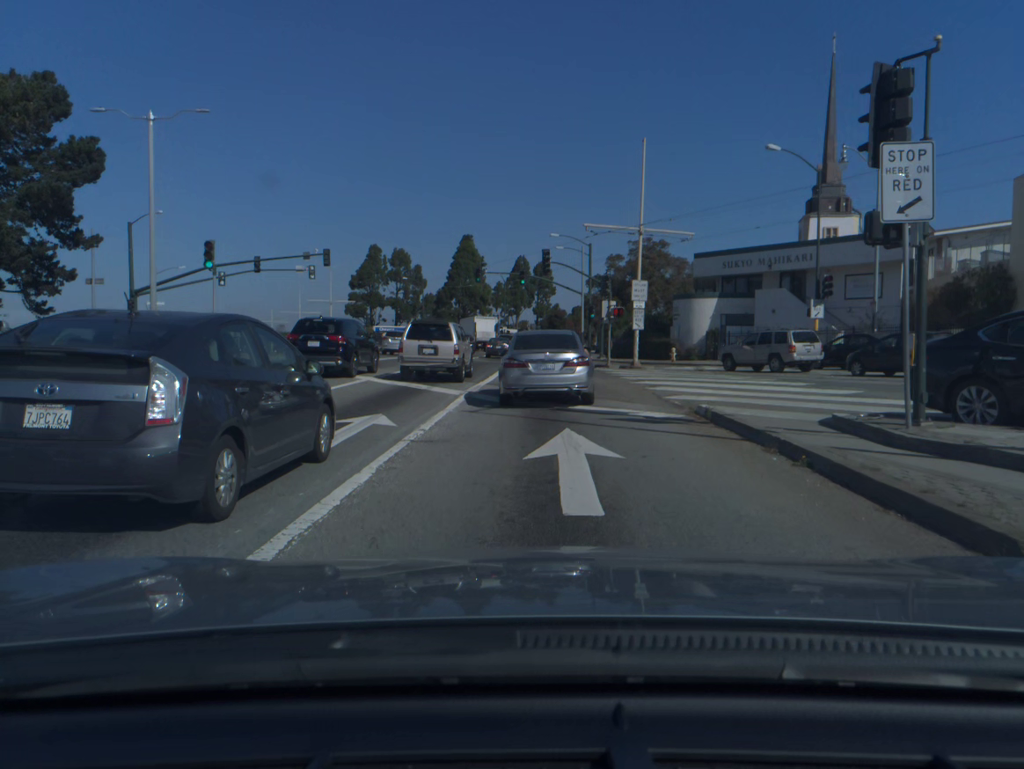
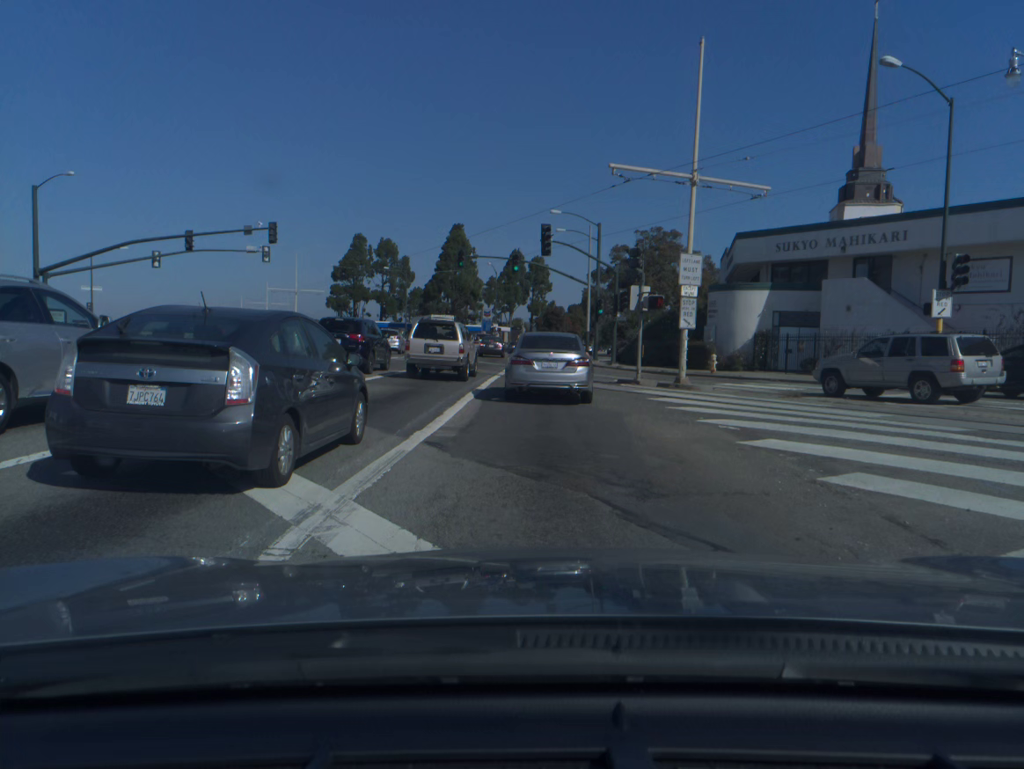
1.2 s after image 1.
(0.0, +12.0) m; +1°
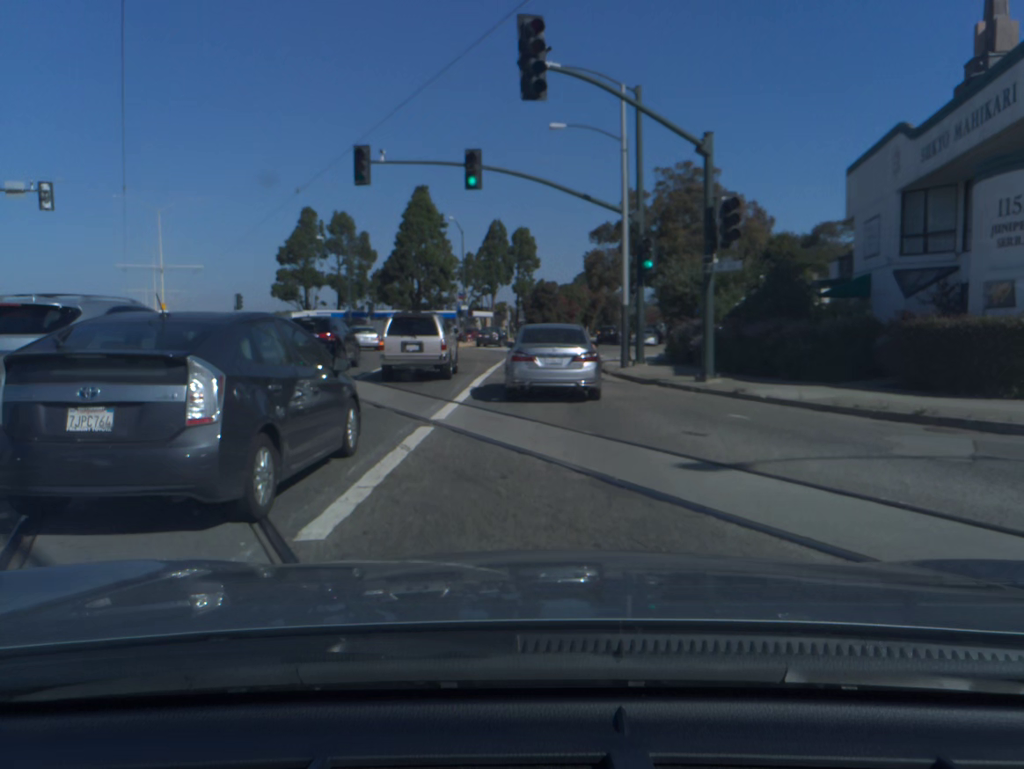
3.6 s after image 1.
(+0.3, +26.8) m; +1°
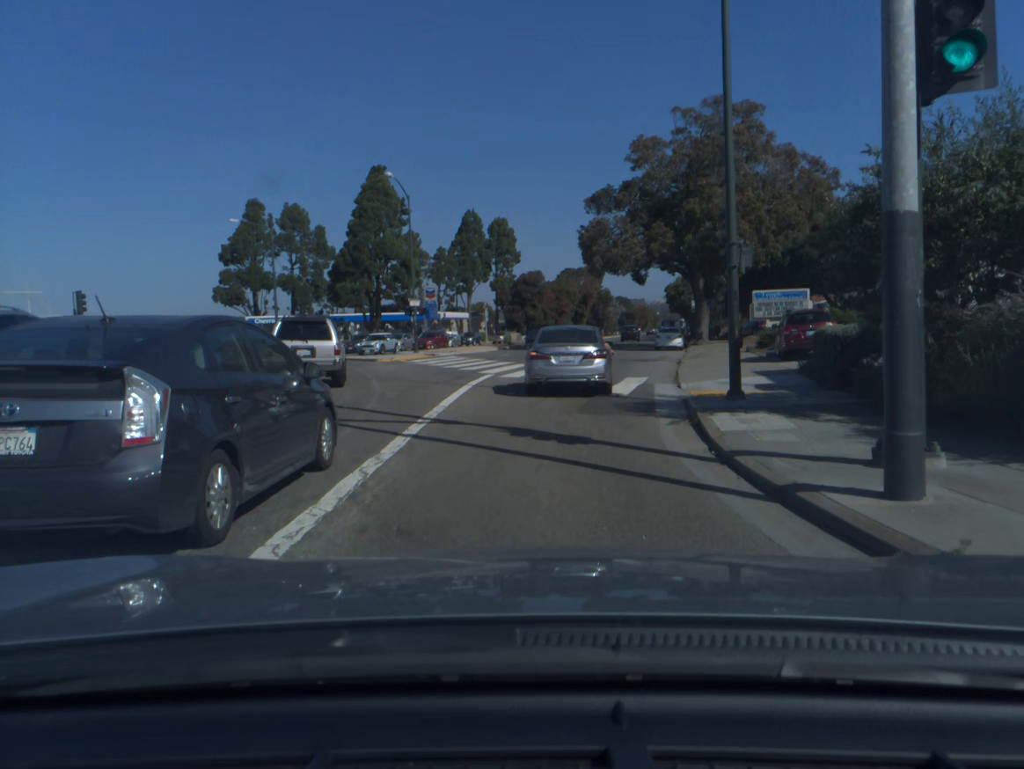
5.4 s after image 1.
(+0.3, +20.5) m; +2°
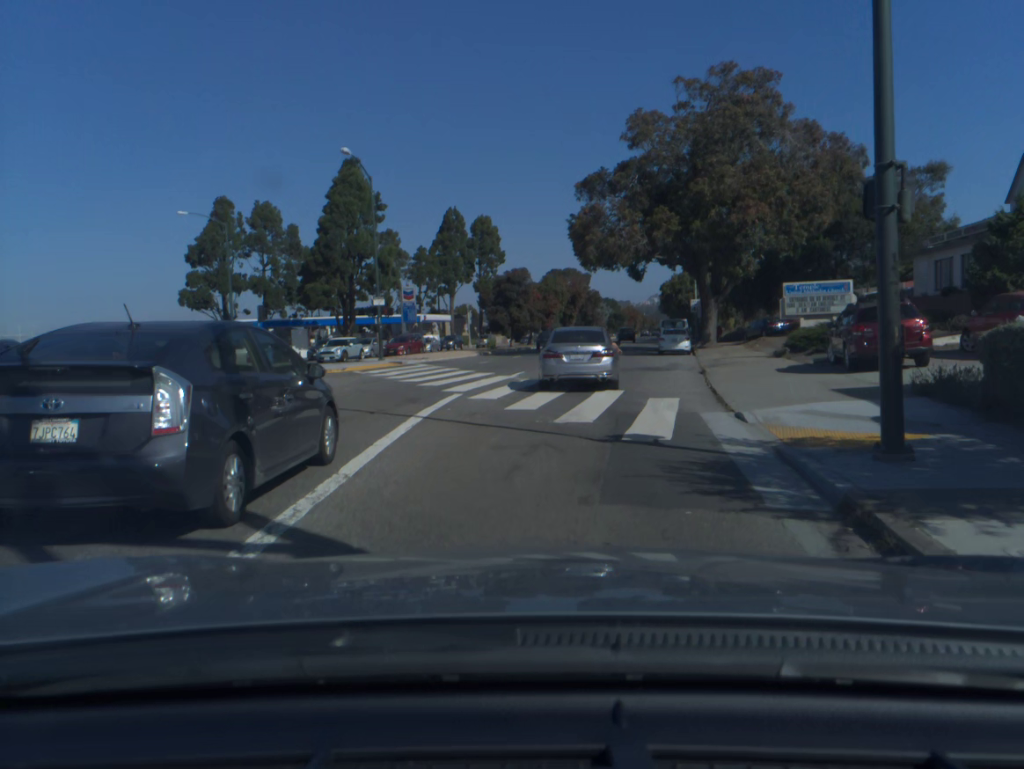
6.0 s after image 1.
(+0.1, +6.6) m; +1°
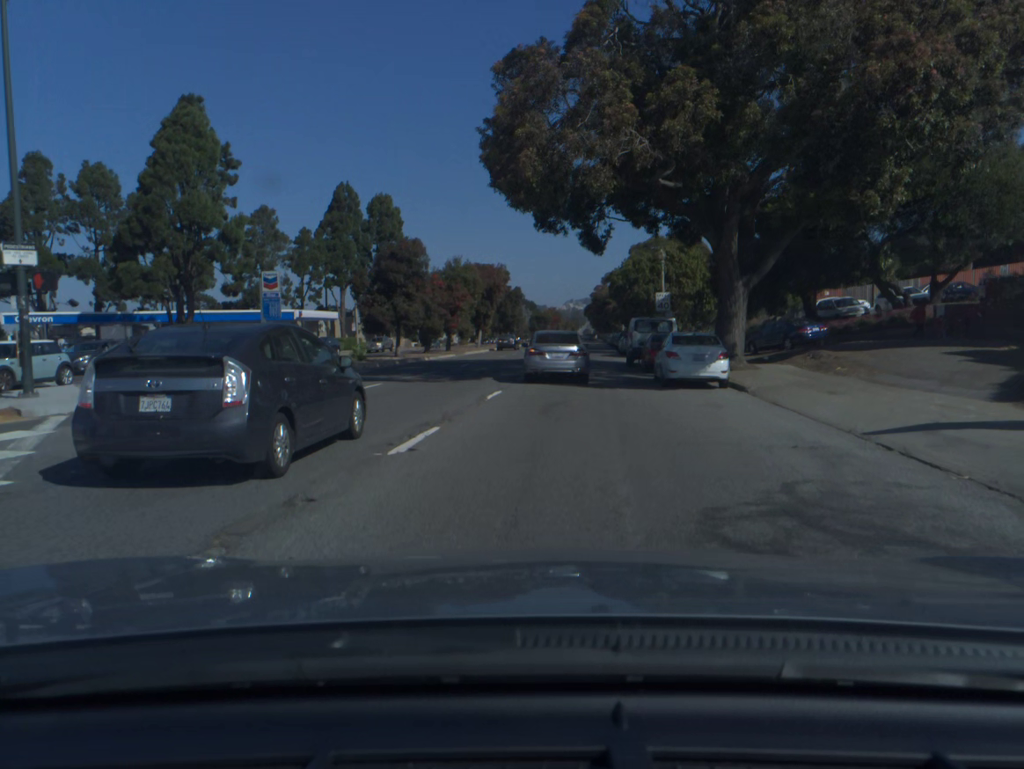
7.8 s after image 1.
(+1.0, +22.5) m; +6°
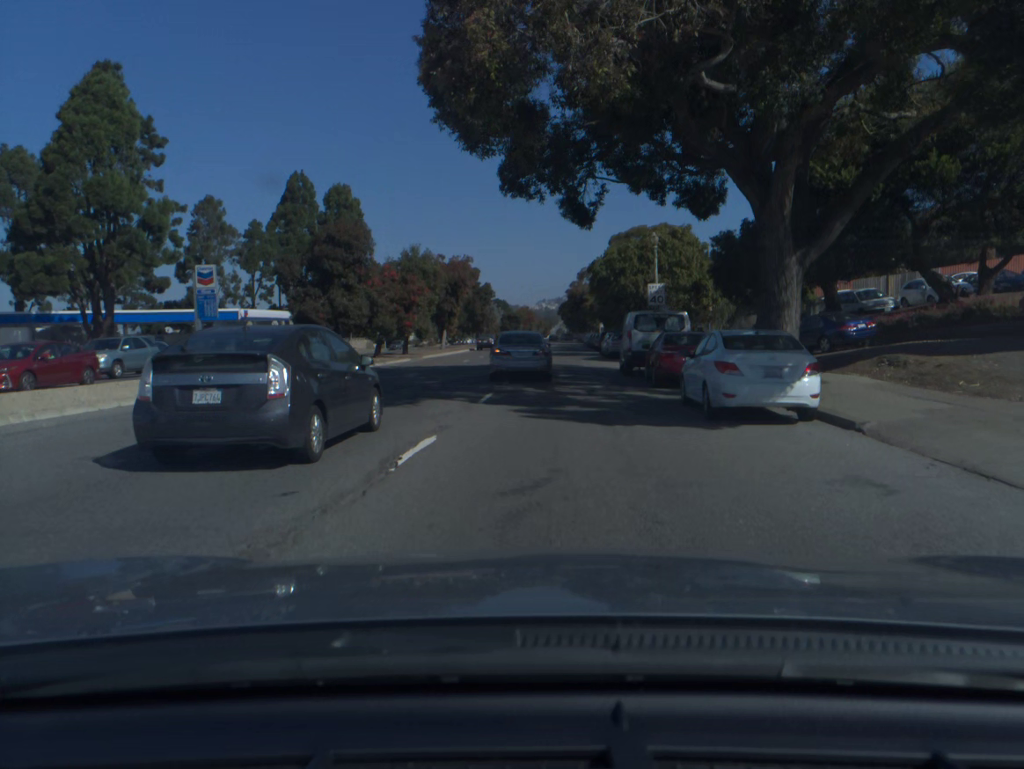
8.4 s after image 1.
(+0.2, +8.2) m; +2°
